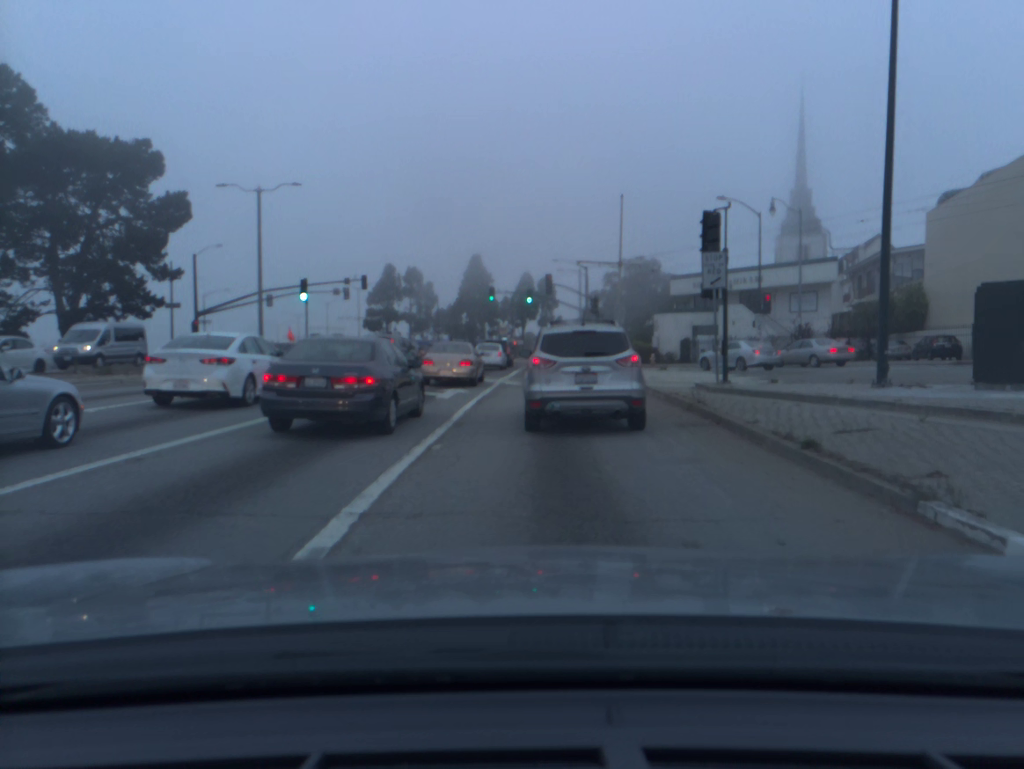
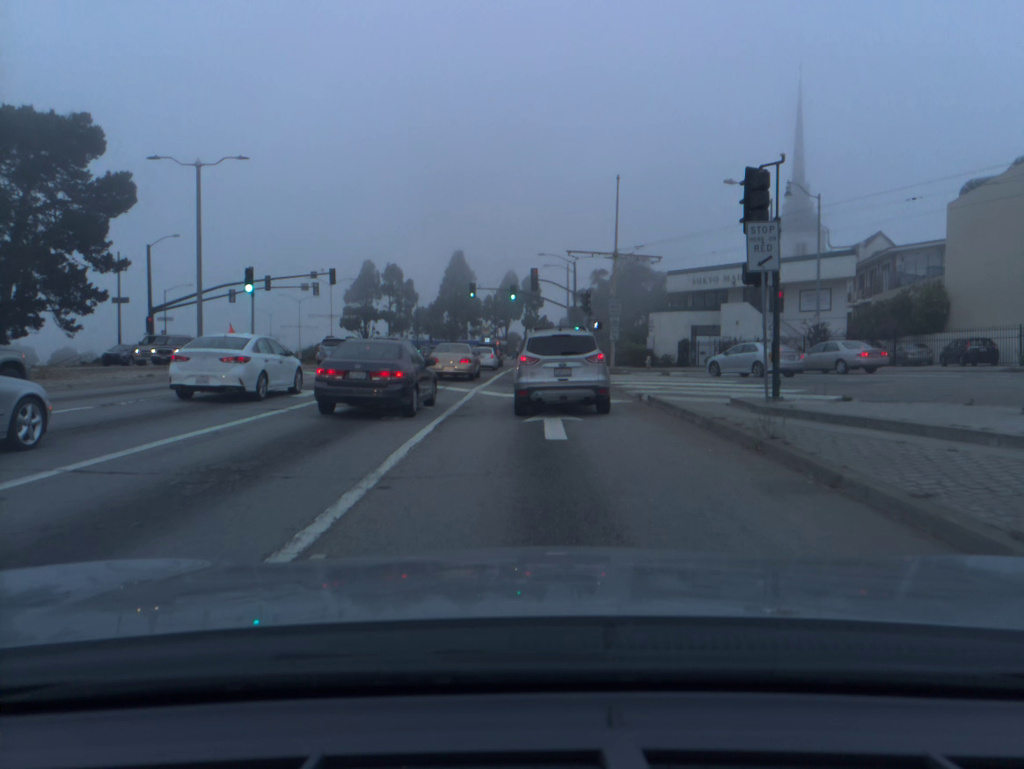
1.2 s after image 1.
(0.0, +5.1) m; +1°
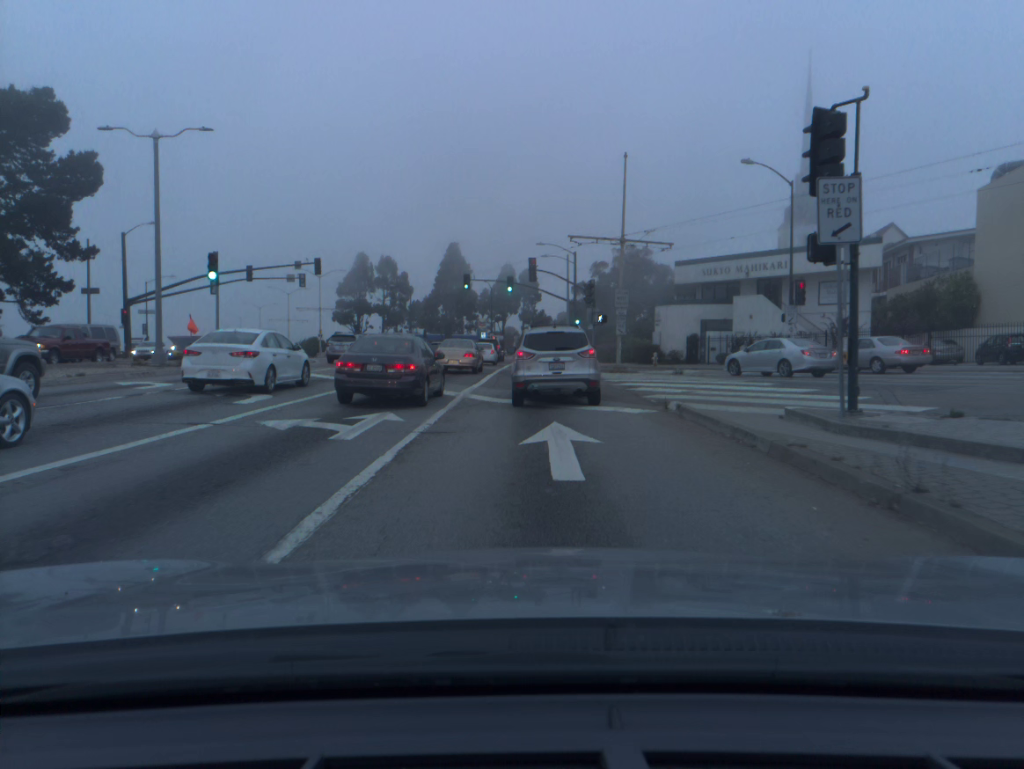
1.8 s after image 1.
(0.0, +3.5) m; 0°
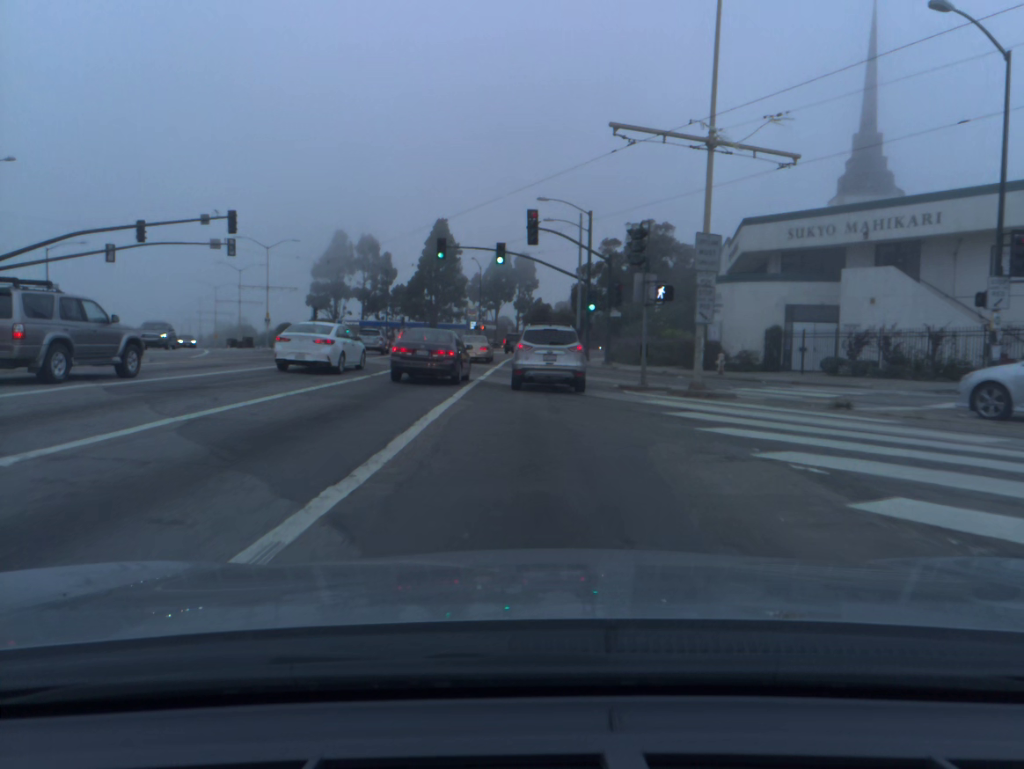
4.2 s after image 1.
(+0.1, +17.6) m; 0°
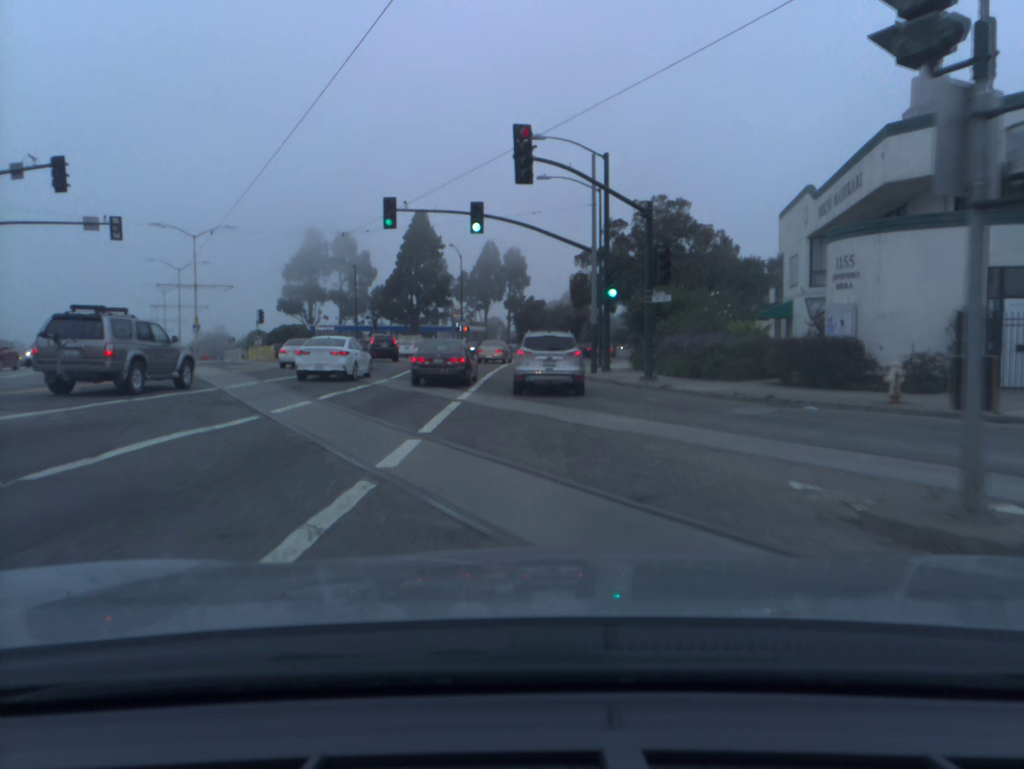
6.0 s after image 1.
(+0.1, +16.1) m; +1°
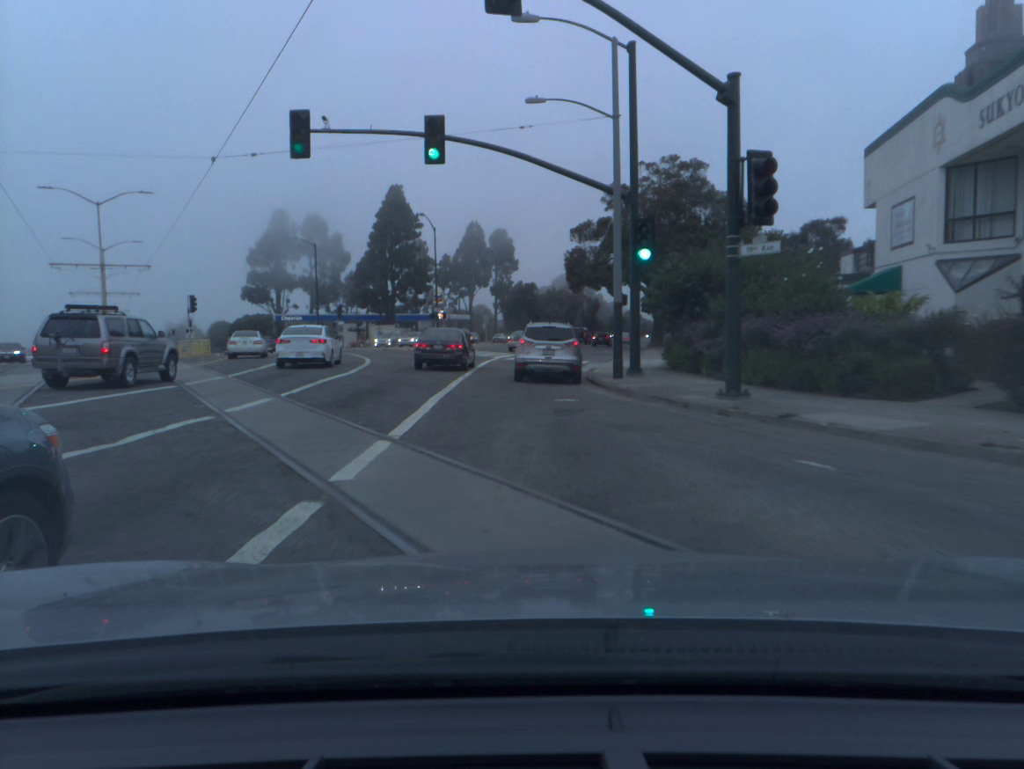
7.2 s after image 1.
(+0.1, +11.4) m; +1°
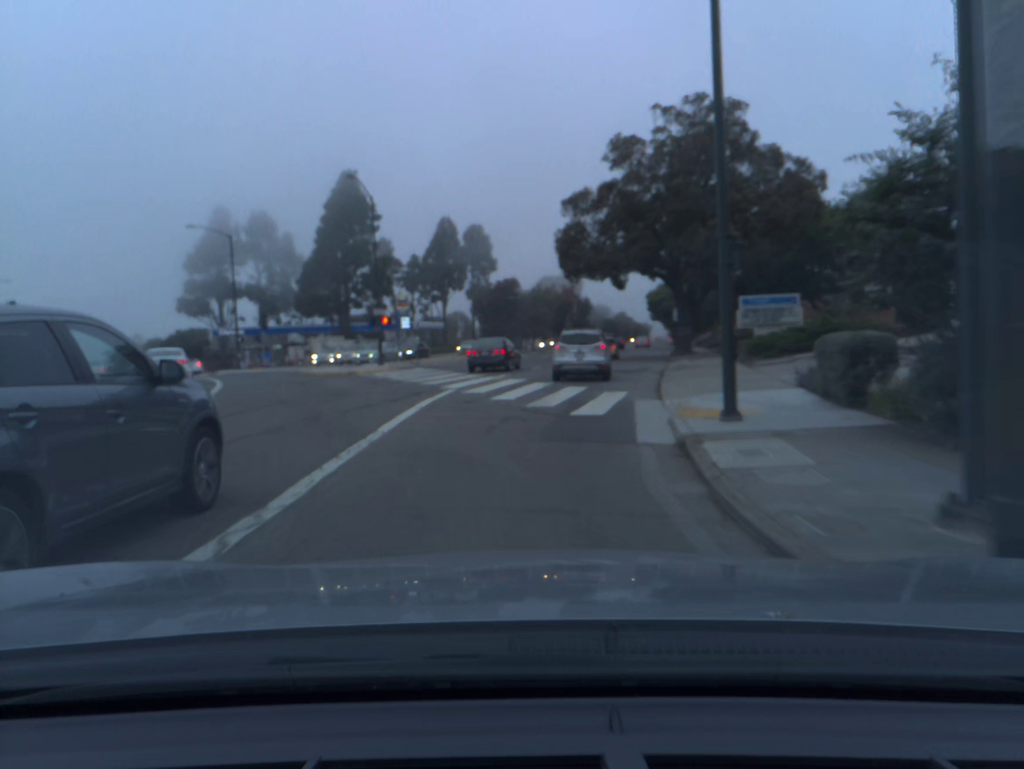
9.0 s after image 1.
(+0.2, +17.9) m; +1°
